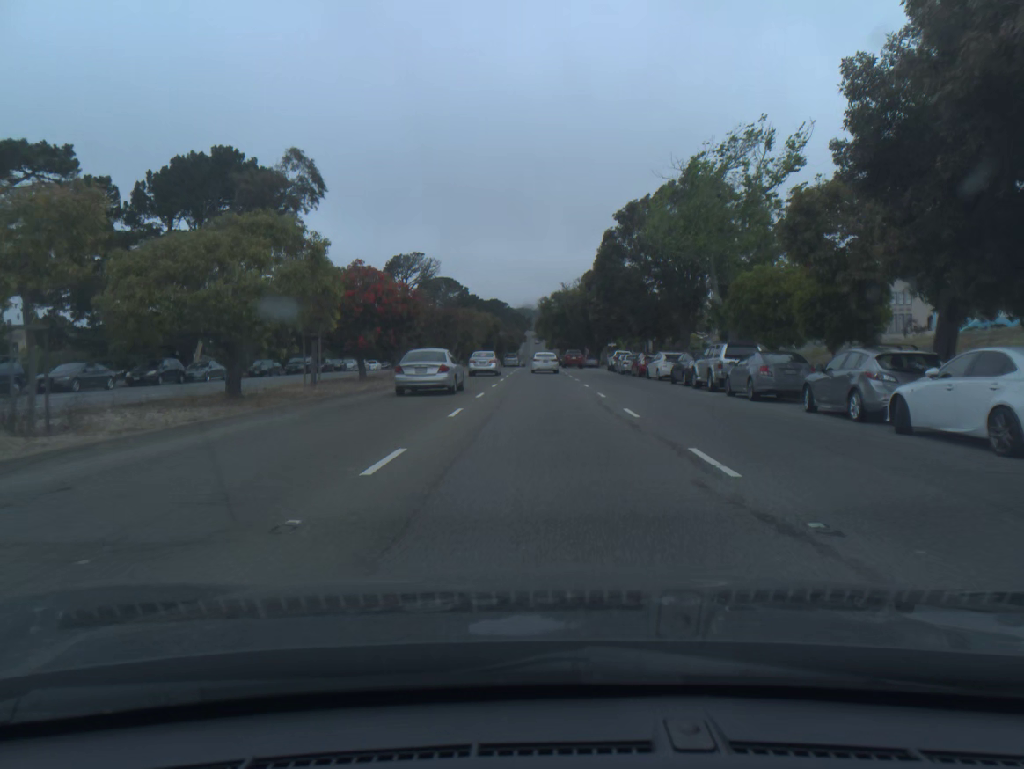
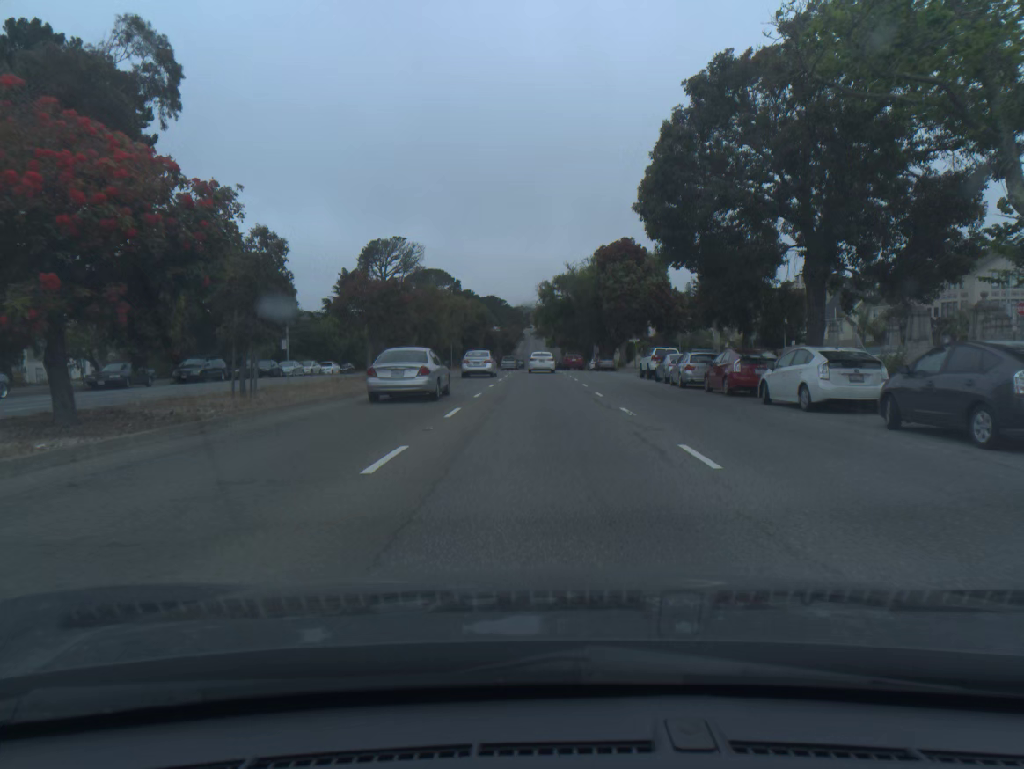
(0.0, +21.8) m; 0°
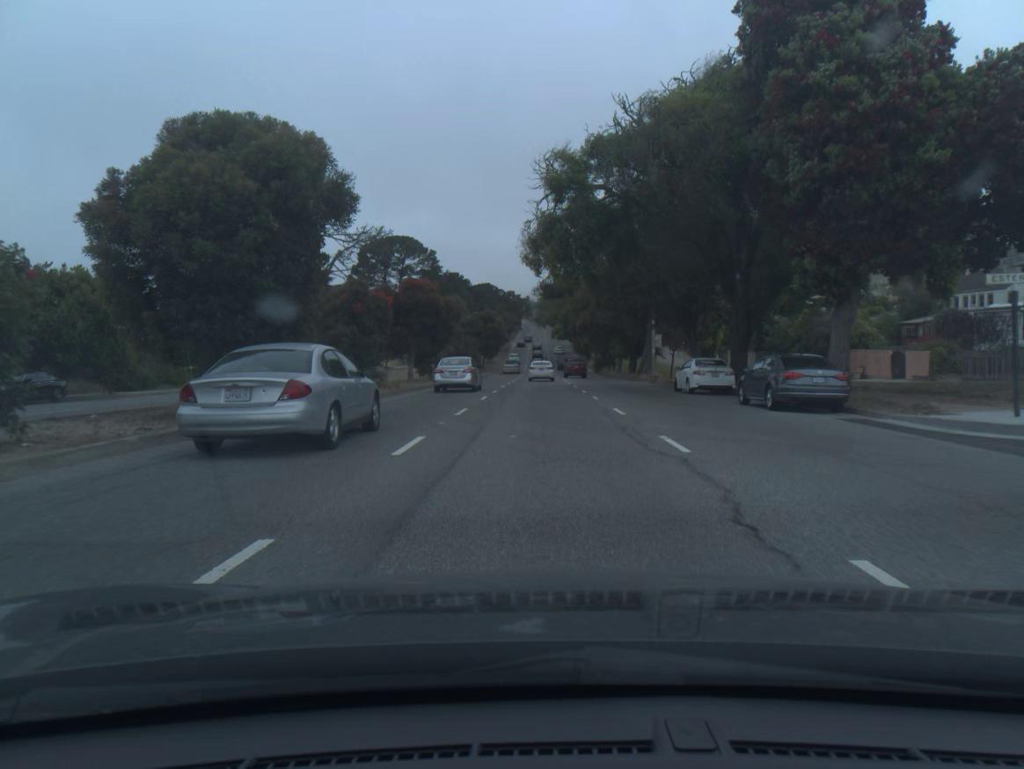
(-0.1, +56.4) m; 0°
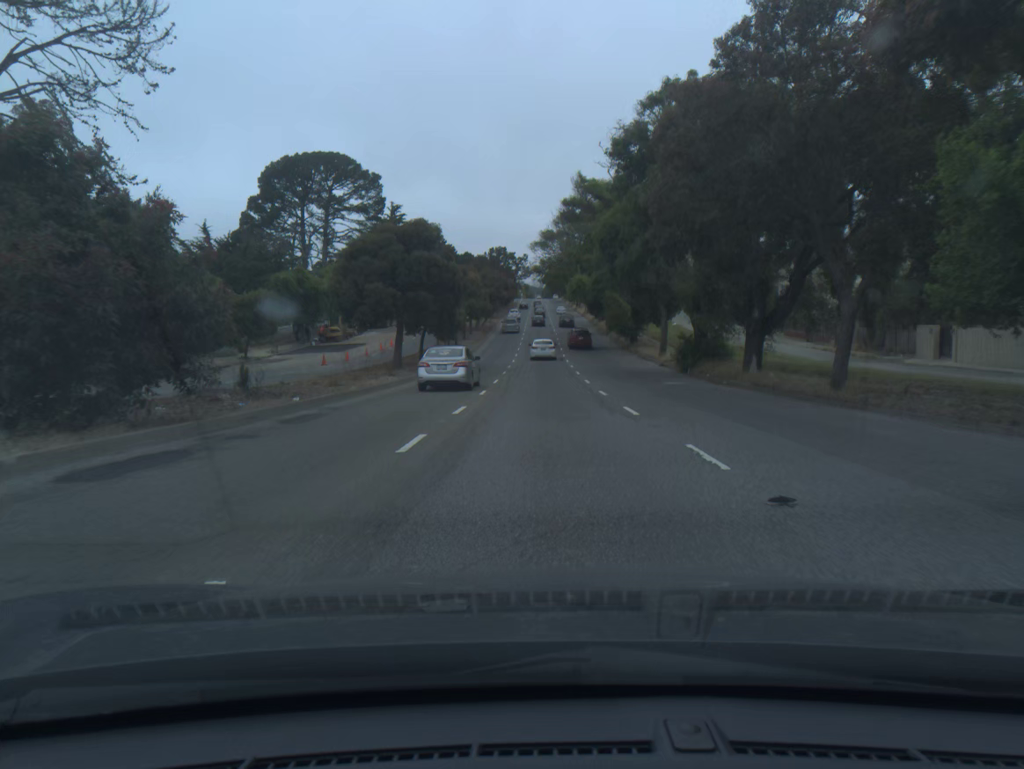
(-0.1, +58.9) m; 0°
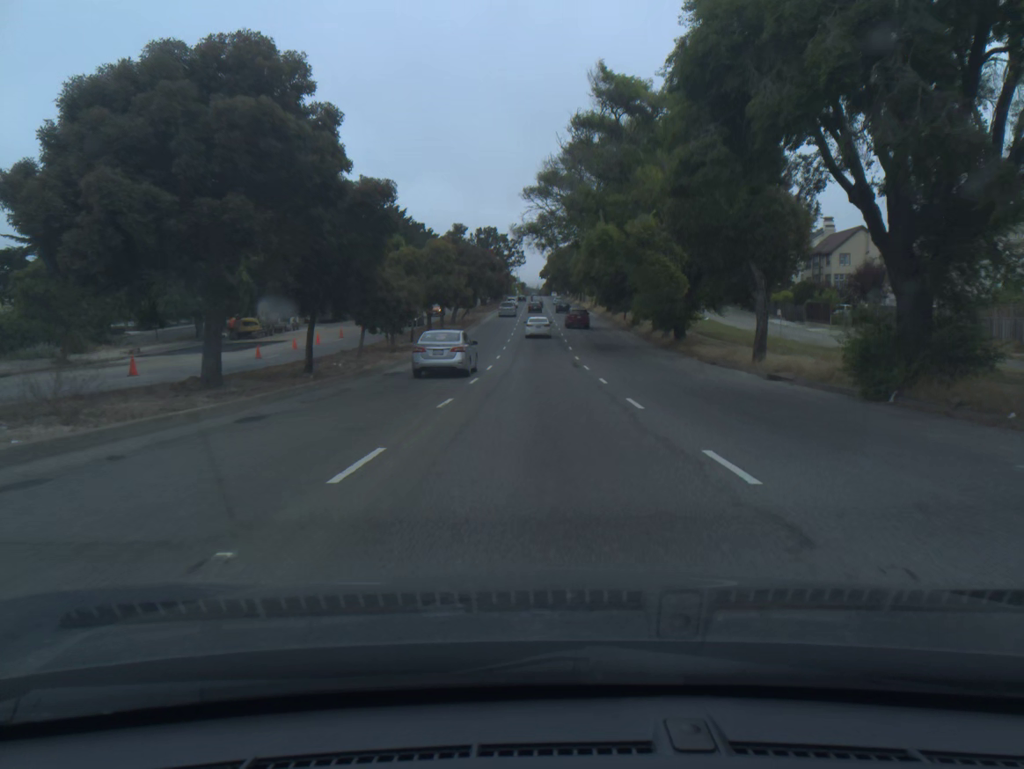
(+0.1, +23.8) m; 0°
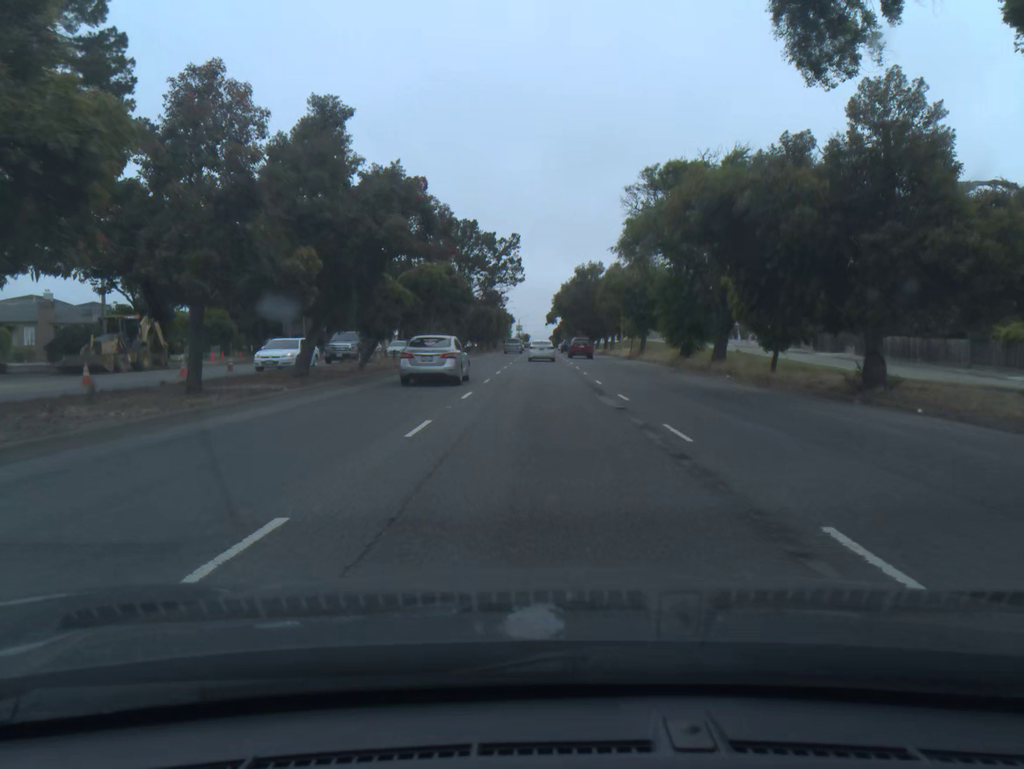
(-0.1, +47.0) m; 0°
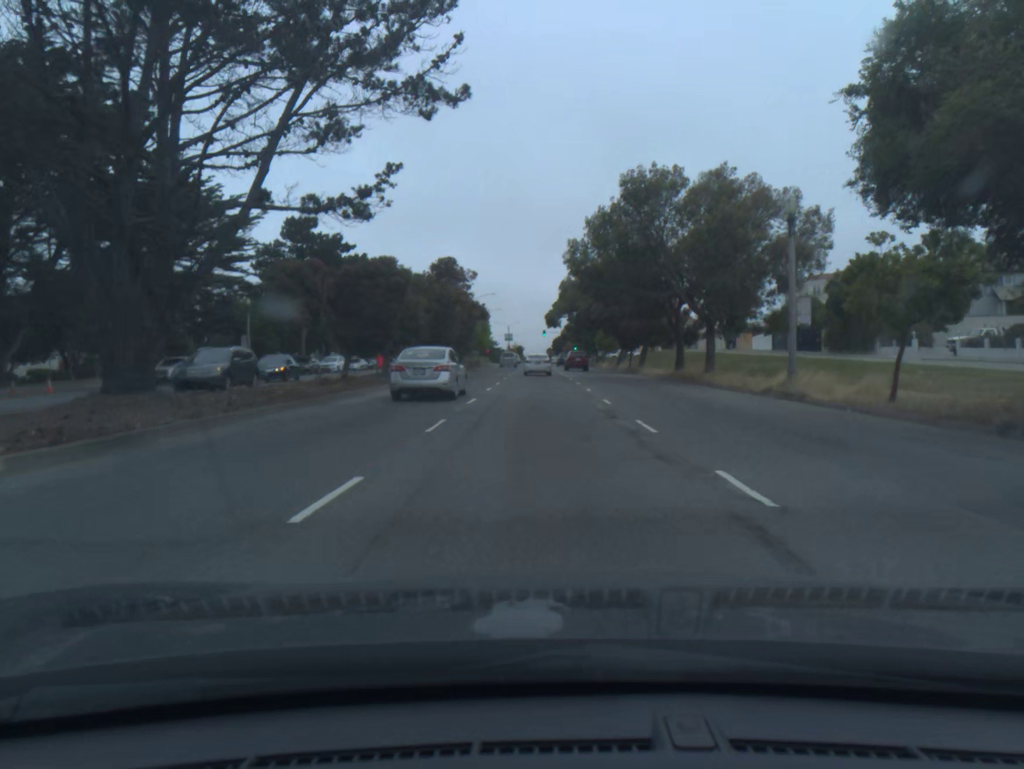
(+0.3, +55.3) m; 0°
